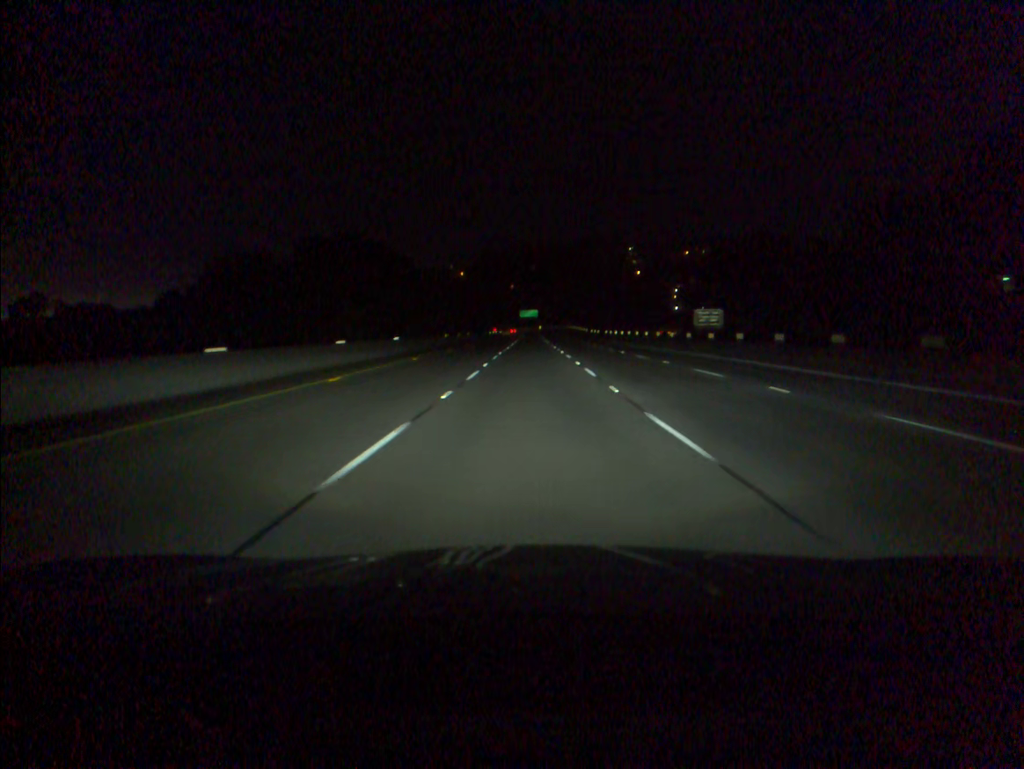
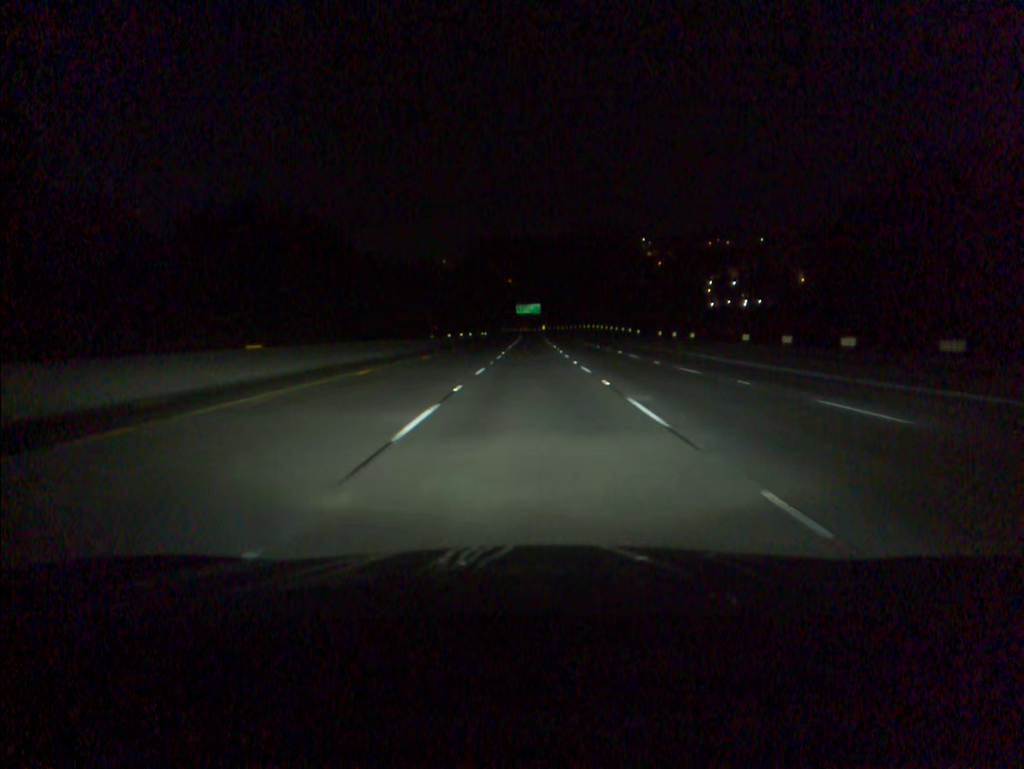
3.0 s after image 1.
(-0.1, +84.6) m; 0°
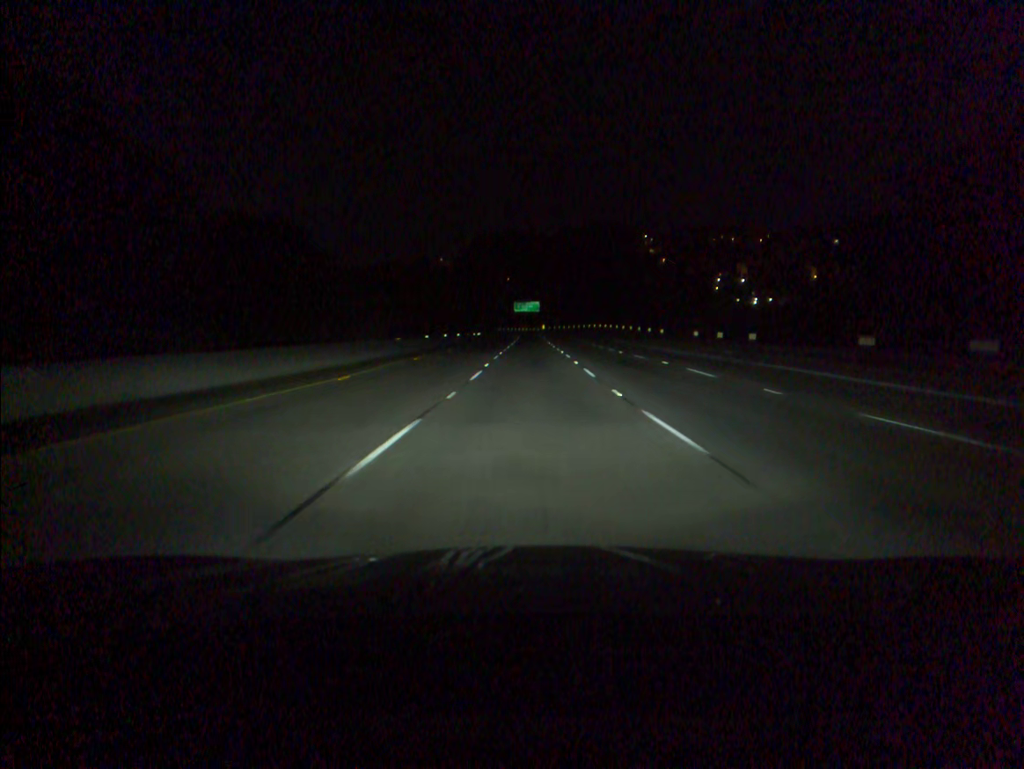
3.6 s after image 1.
(0.0, +16.9) m; 0°
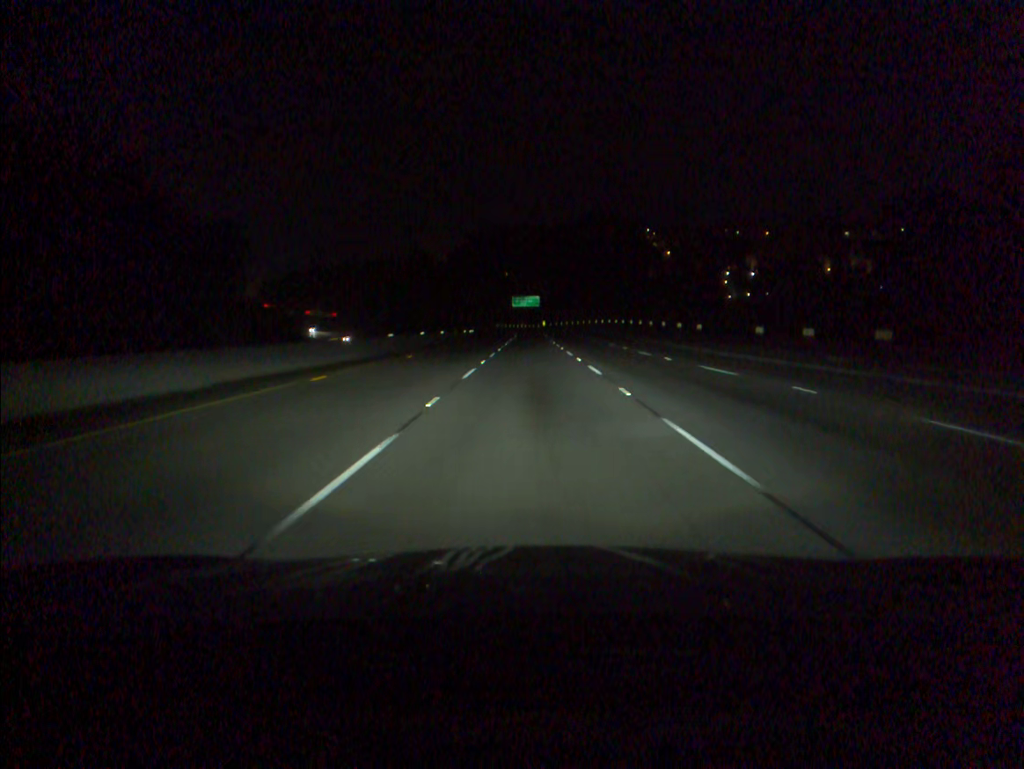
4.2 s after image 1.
(0.0, +16.8) m; 0°
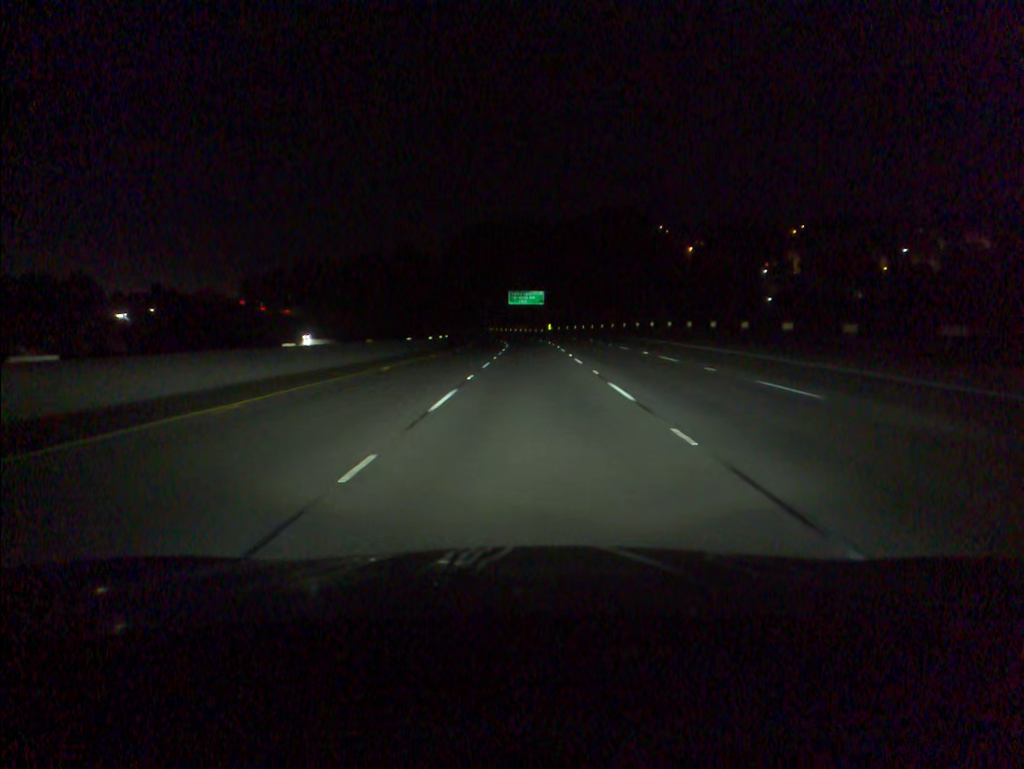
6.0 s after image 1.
(-0.1, +50.2) m; 0°
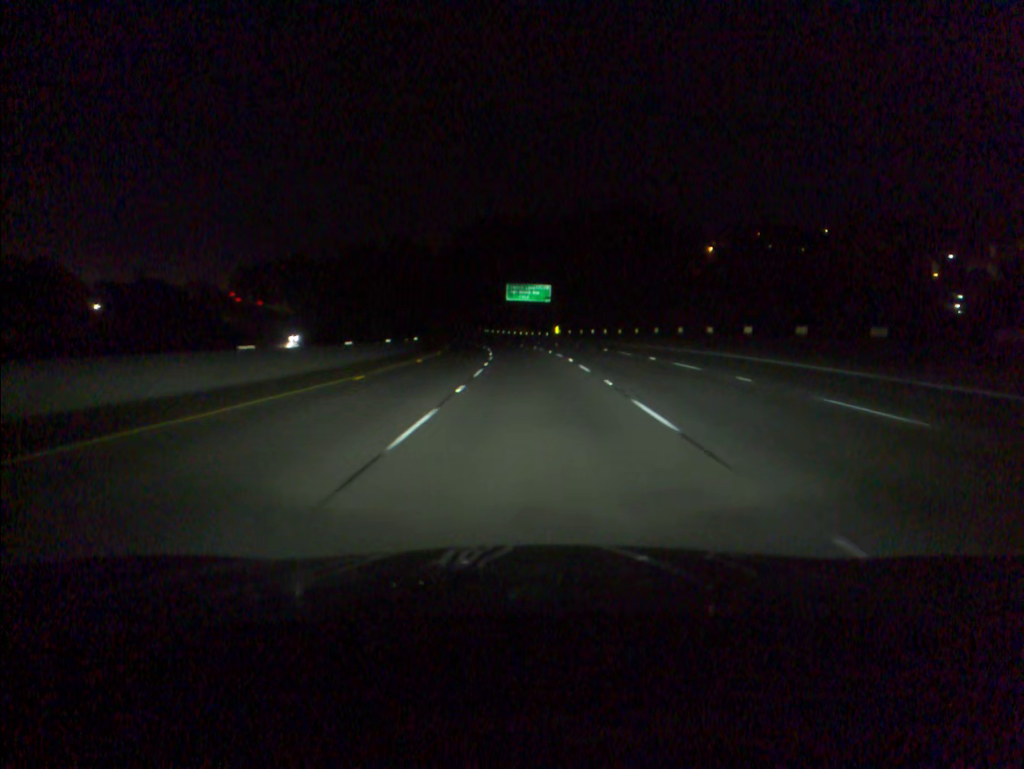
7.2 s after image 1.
(0.0, +33.3) m; 0°
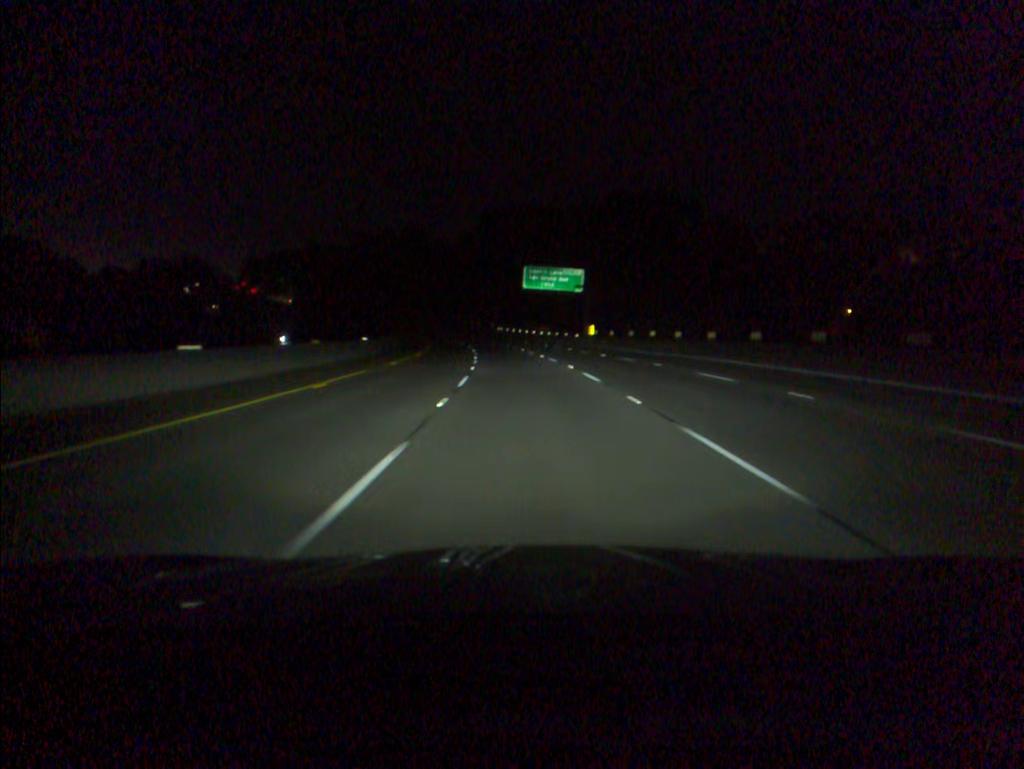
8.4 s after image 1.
(-0.3, +33.5) m; -1°
